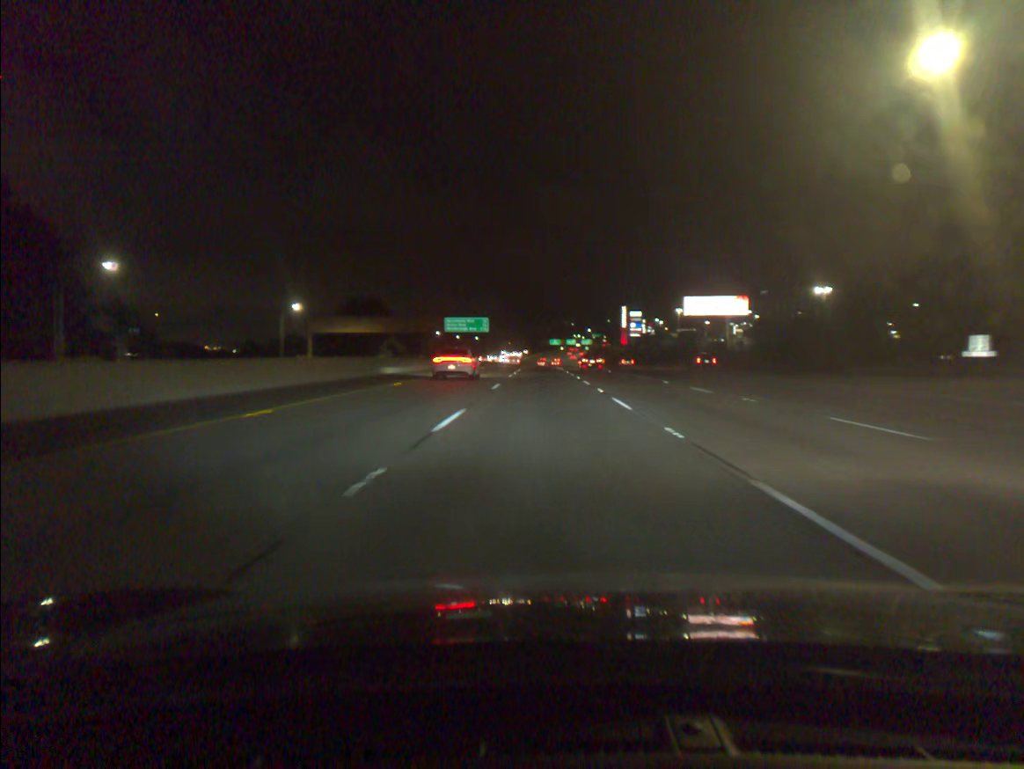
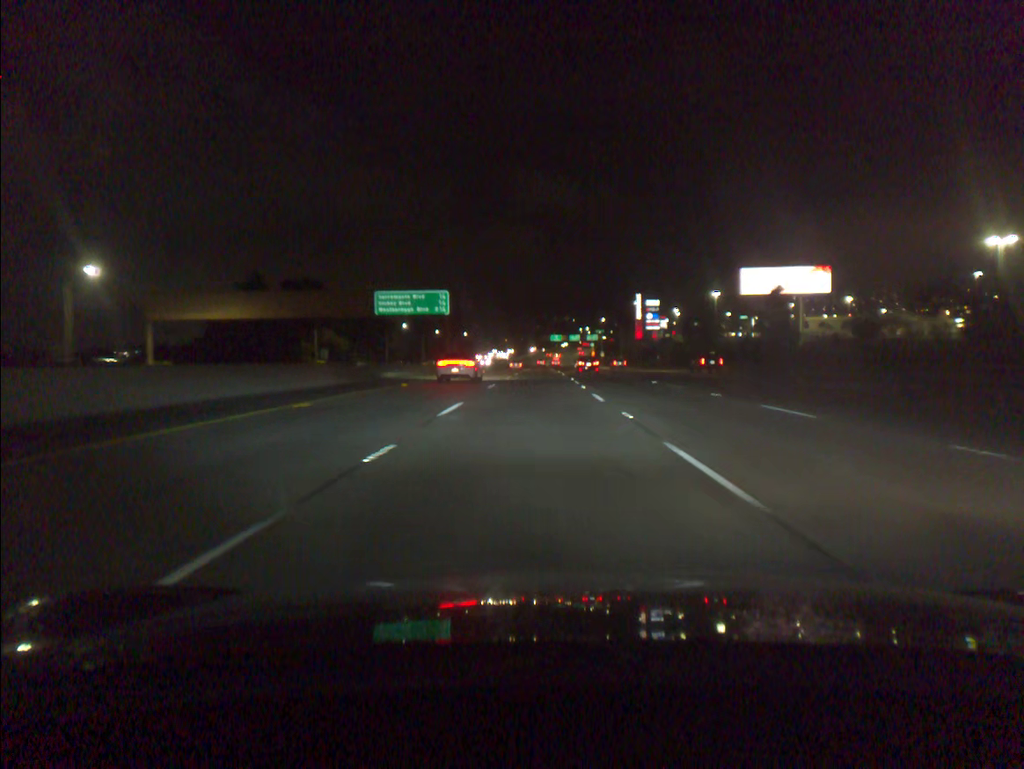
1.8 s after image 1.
(+0.2, +55.0) m; 0°
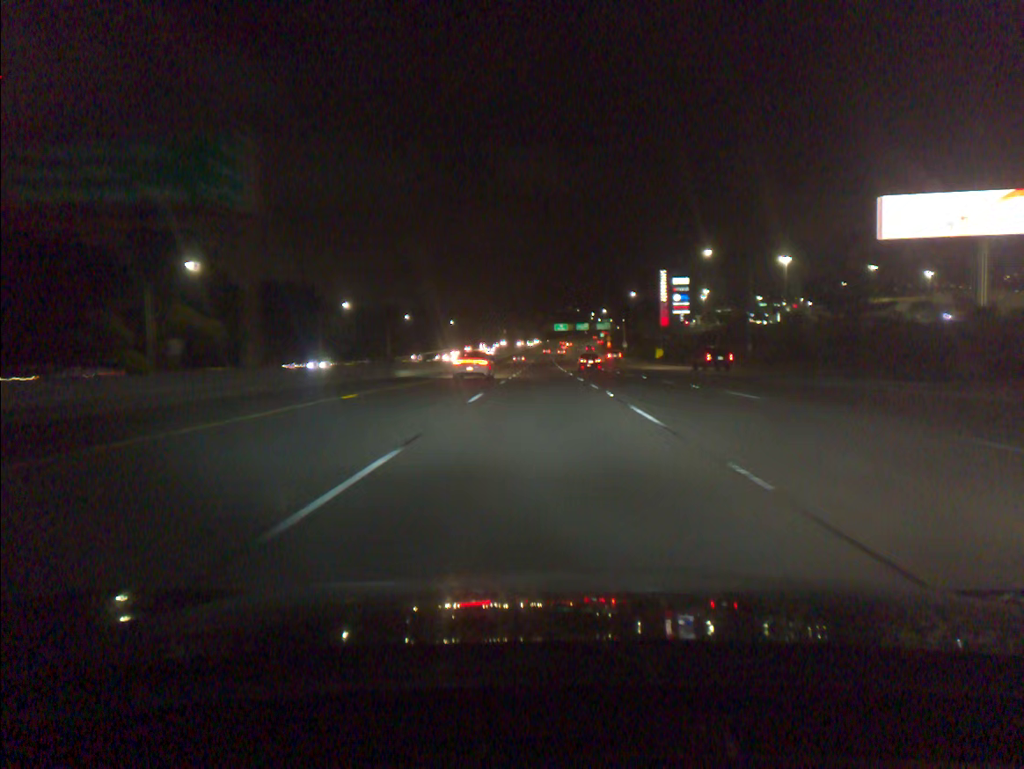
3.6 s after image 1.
(-0.2, +54.8) m; 0°
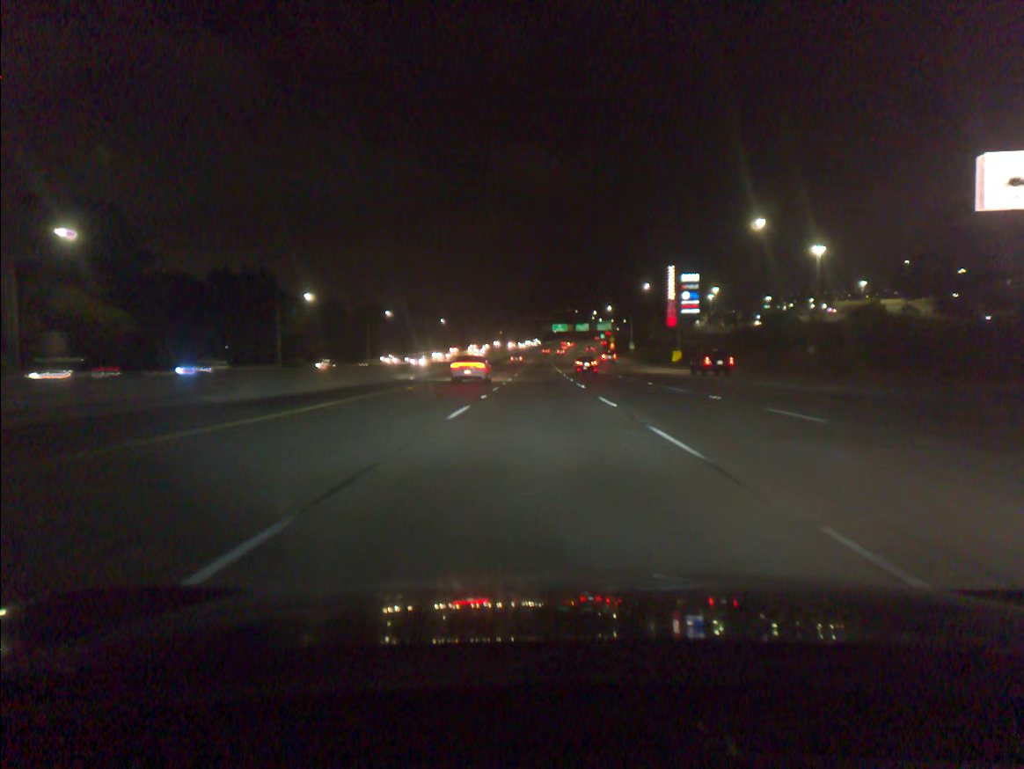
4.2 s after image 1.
(0.0, +18.3) m; 0°
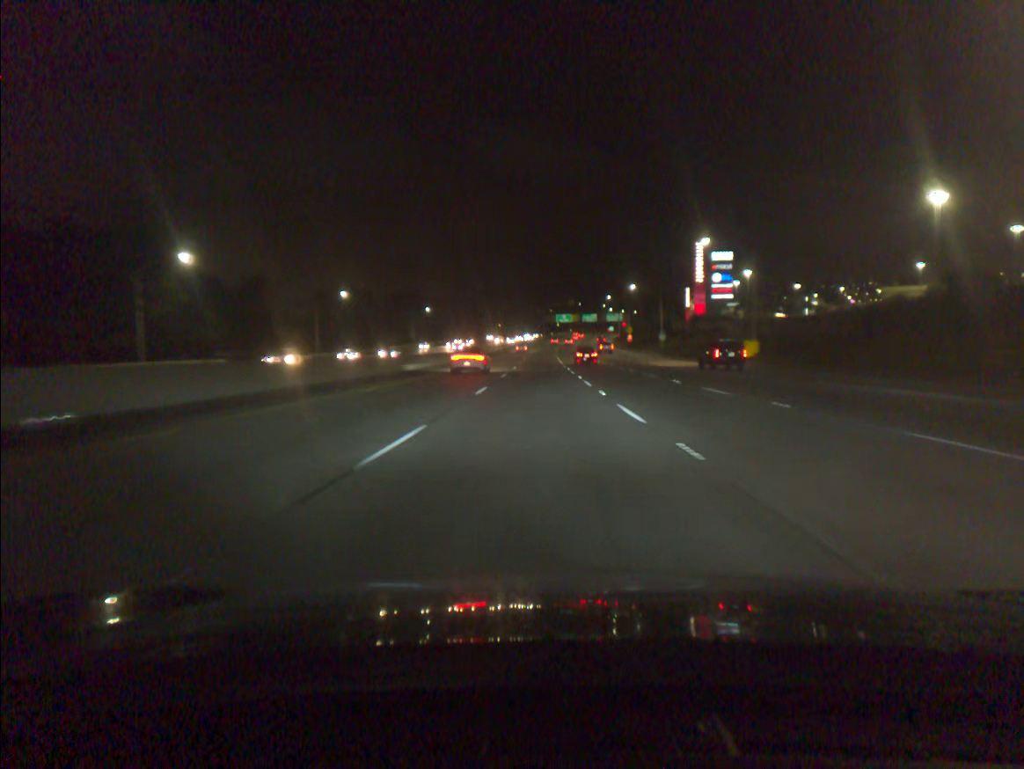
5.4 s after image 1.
(0.0, +36.7) m; 0°
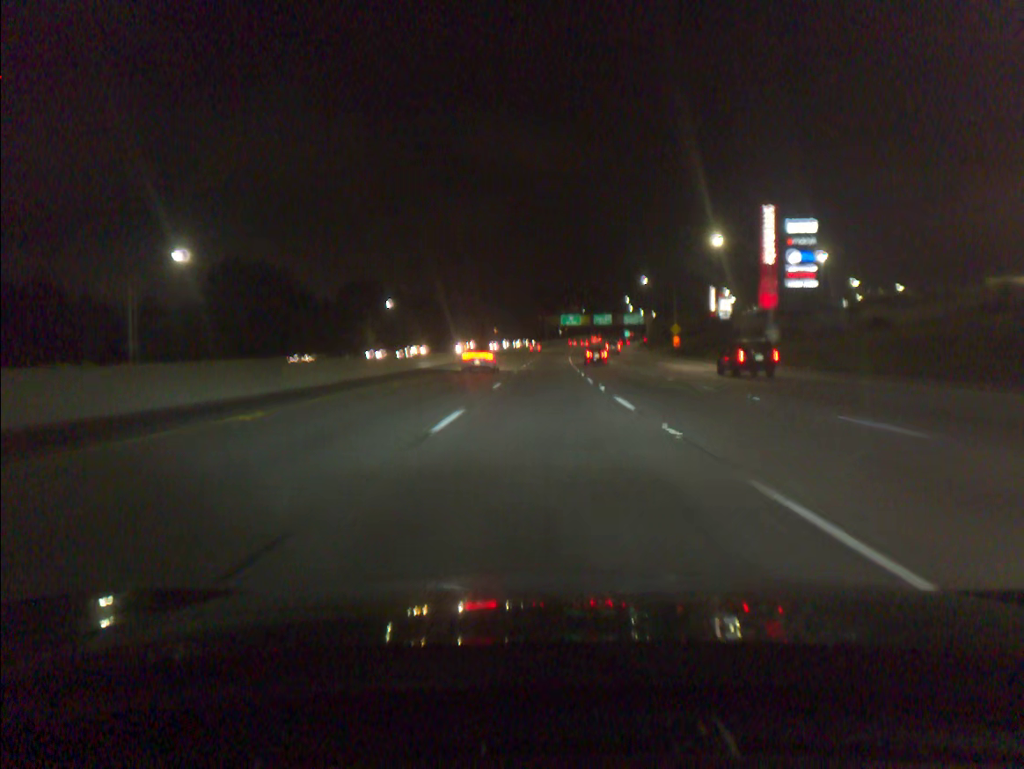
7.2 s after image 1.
(-0.2, +55.0) m; 0°
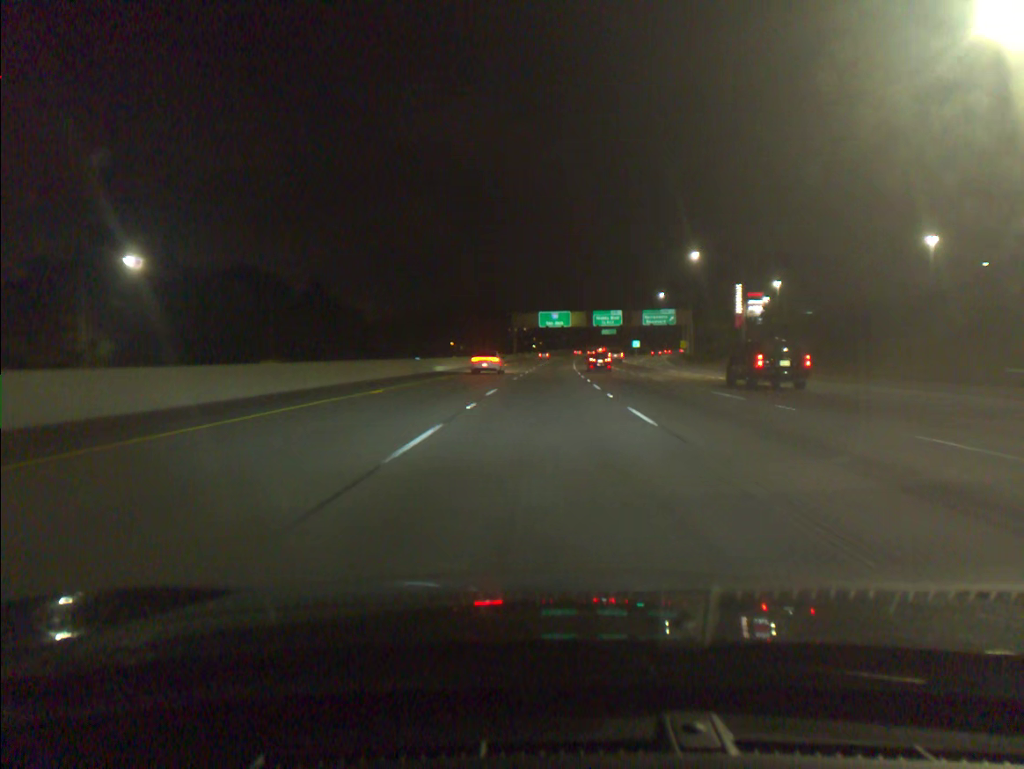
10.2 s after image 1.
(+1.3, +91.2) m; +2°
